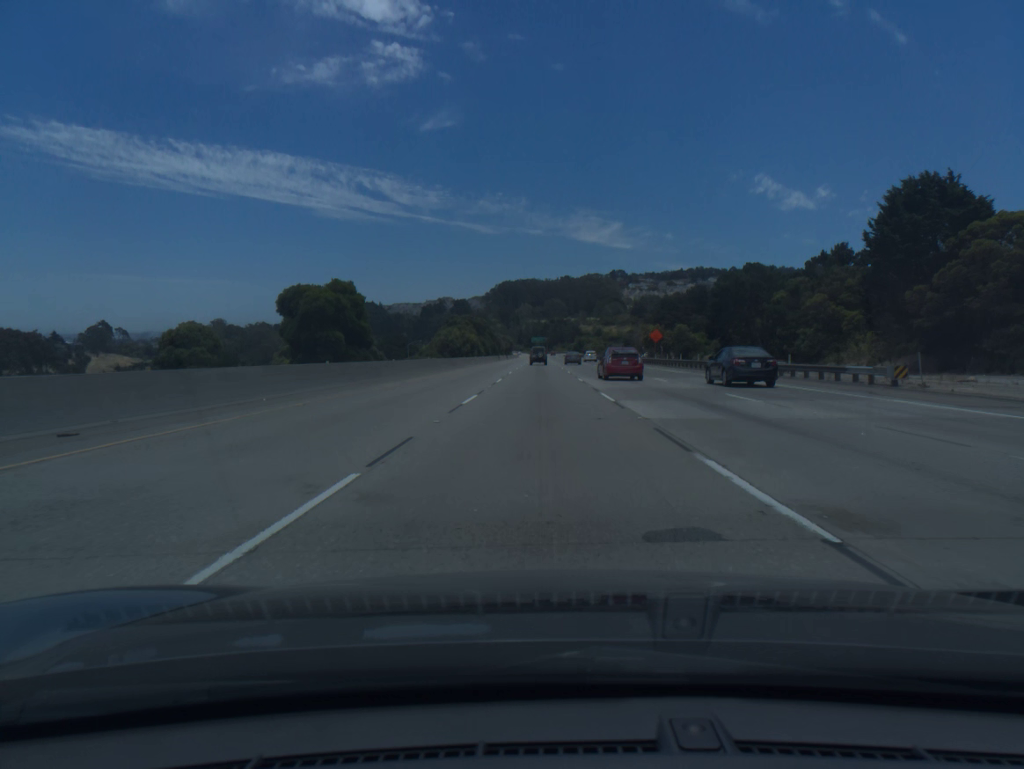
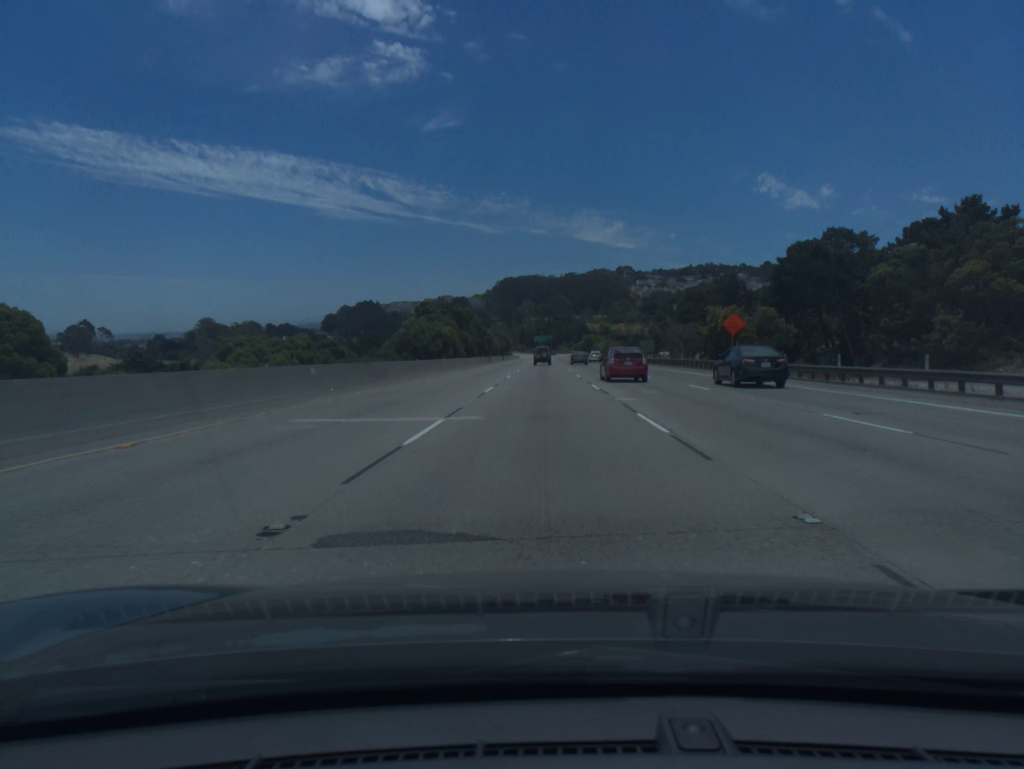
(-0.1, +37.0) m; 0°
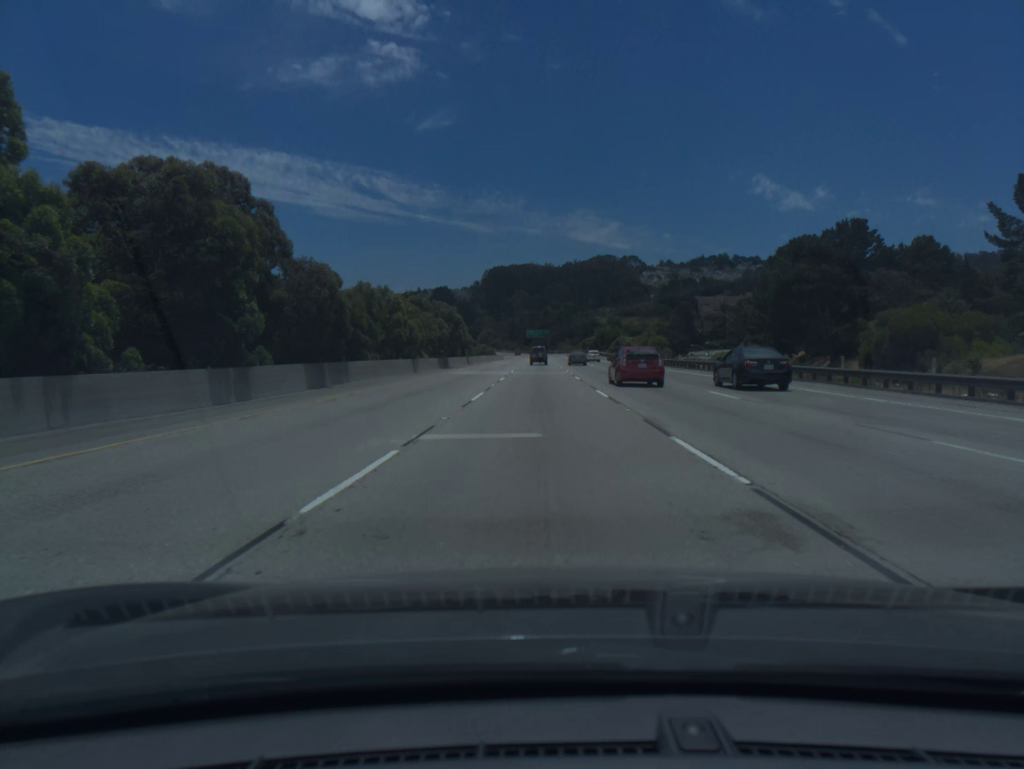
(+0.2, +92.3) m; 0°
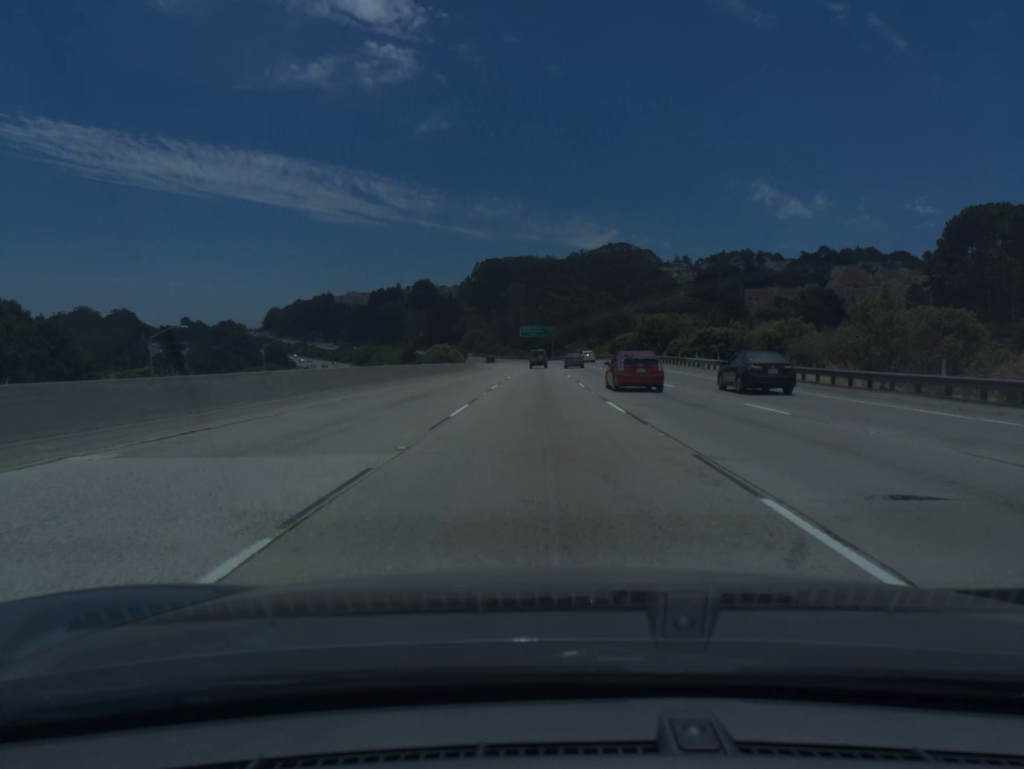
(-0.2, +92.1) m; 0°
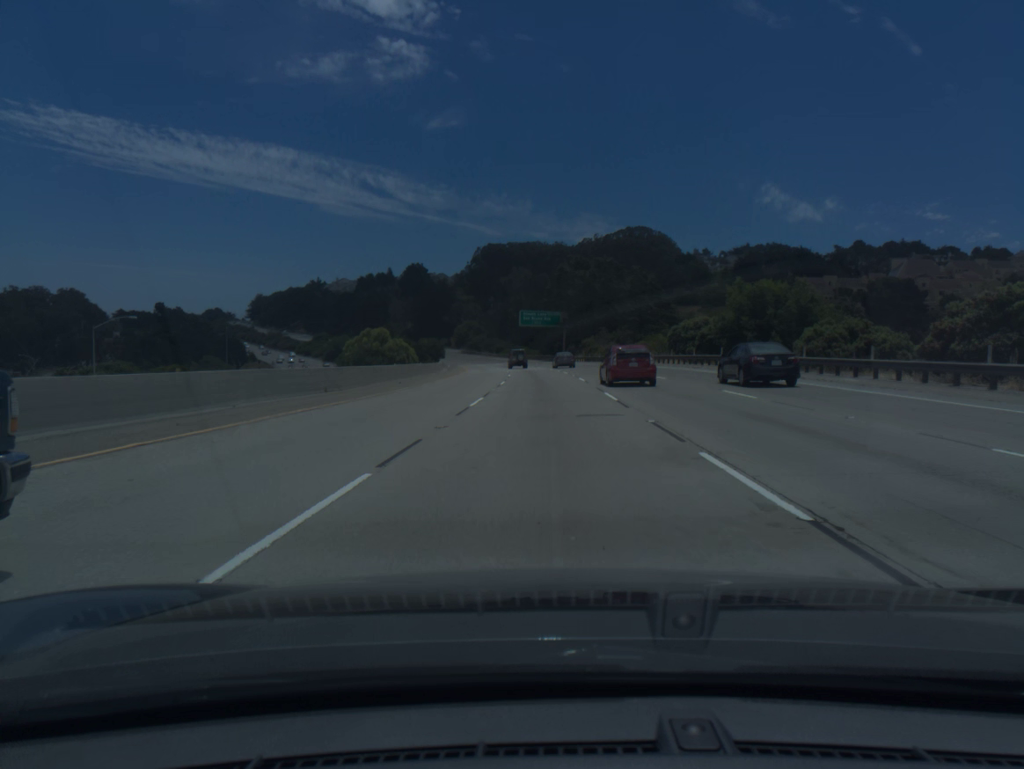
(-0.1, +55.4) m; 0°
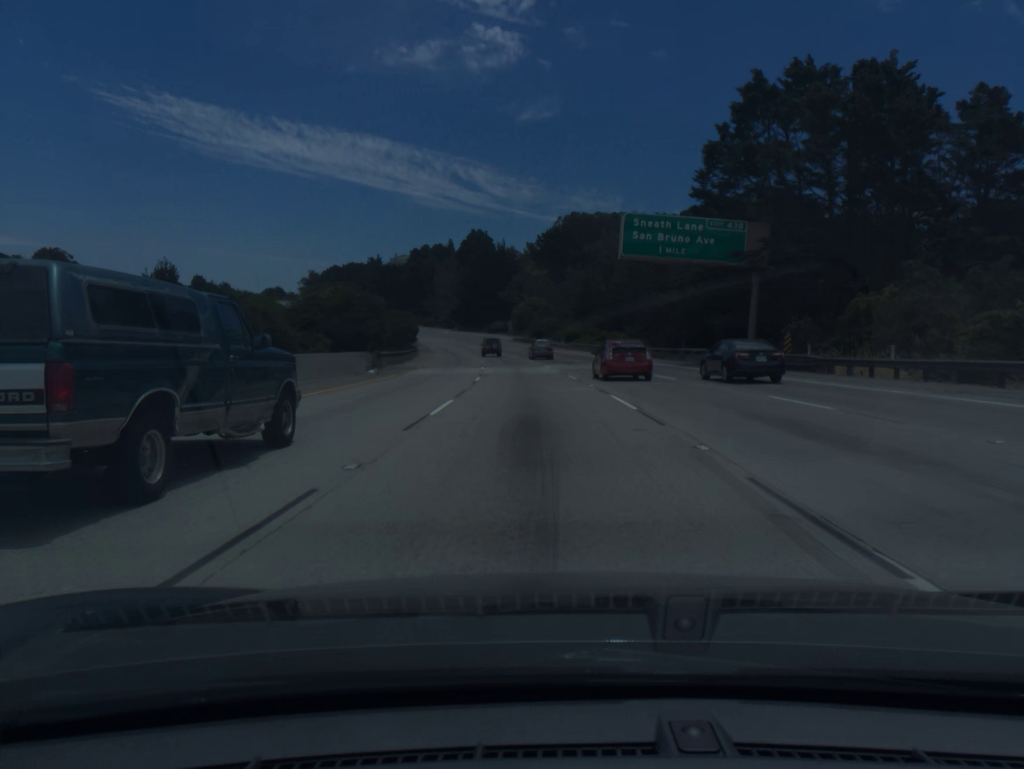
(-3.0, +92.7) m; -6°
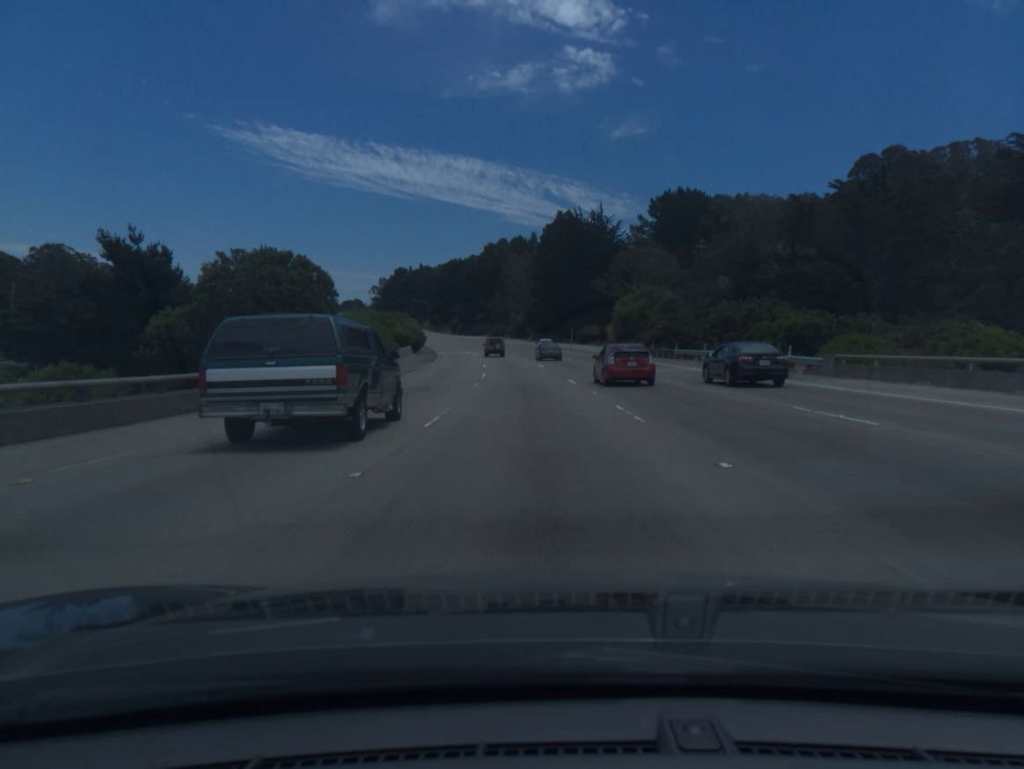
(-4.3, +74.0) m; -7°
